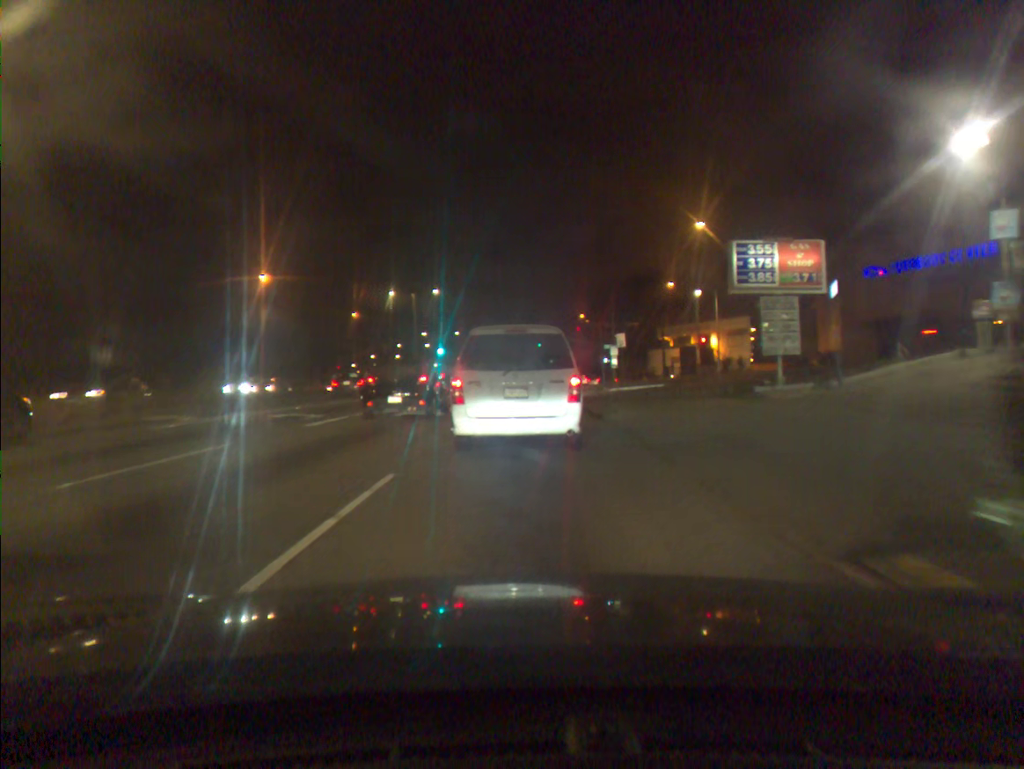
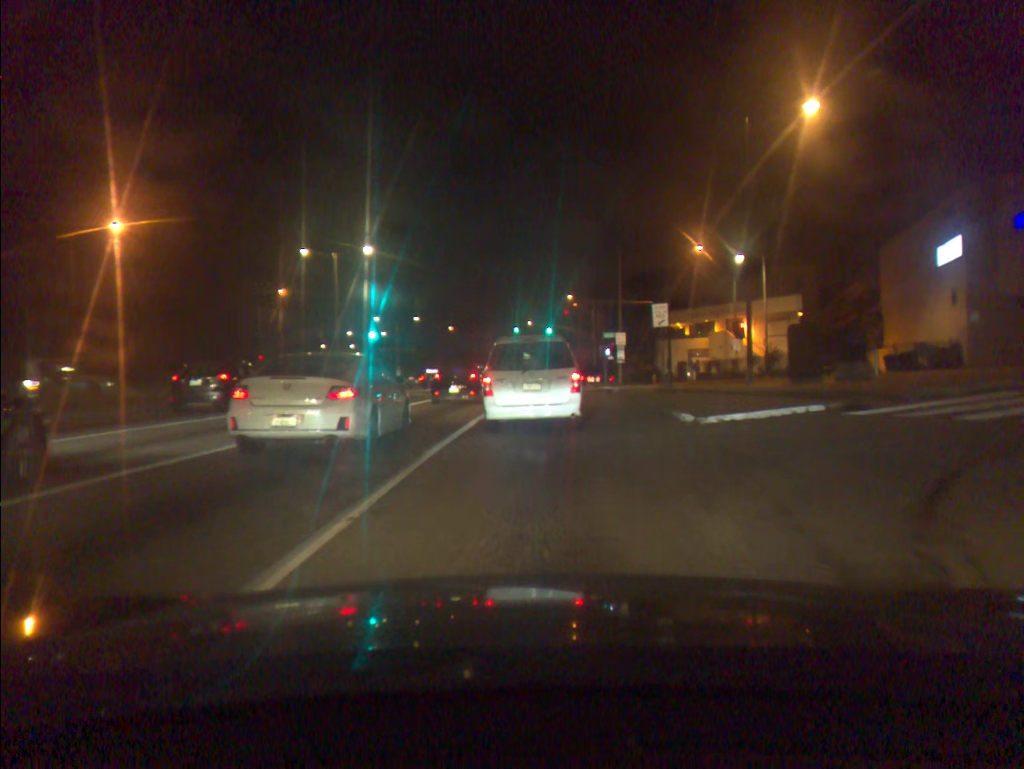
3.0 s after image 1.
(+0.3, +22.6) m; +2°
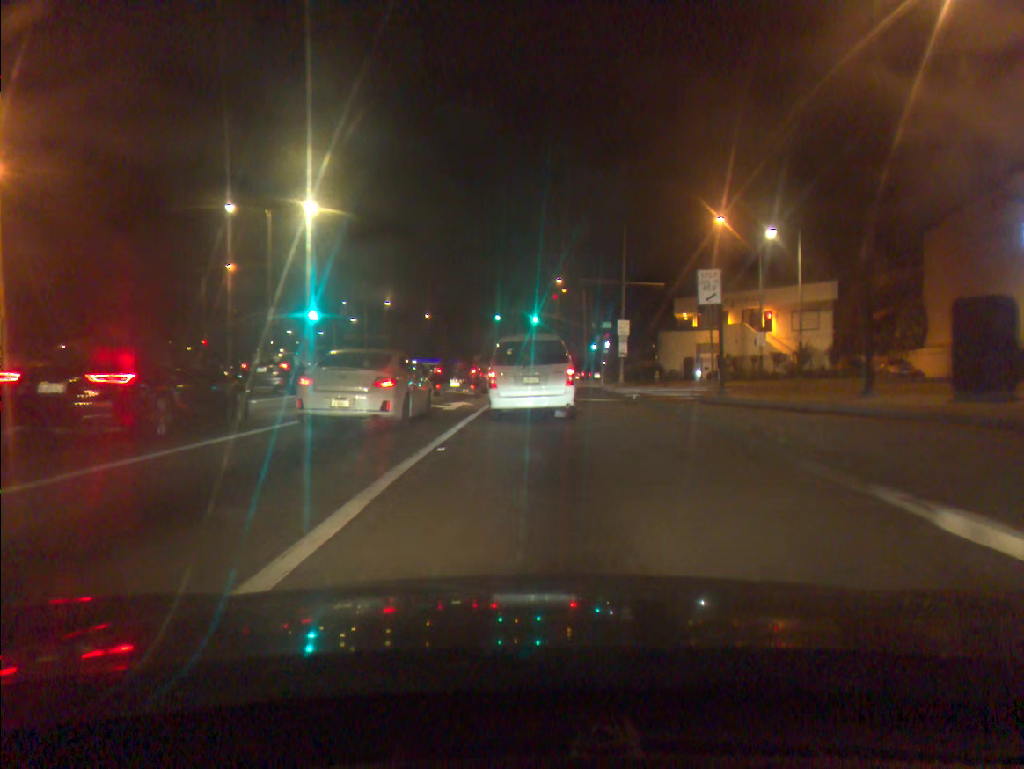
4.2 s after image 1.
(+0.1, +10.3) m; +1°
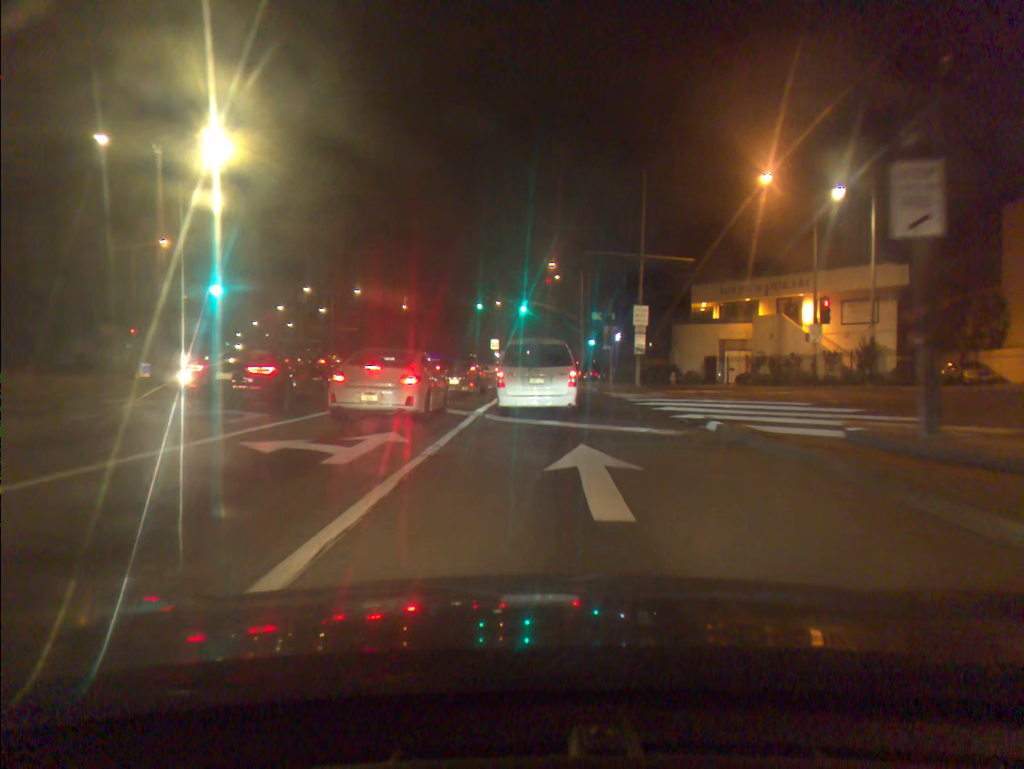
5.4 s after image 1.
(+0.1, +11.2) m; +1°
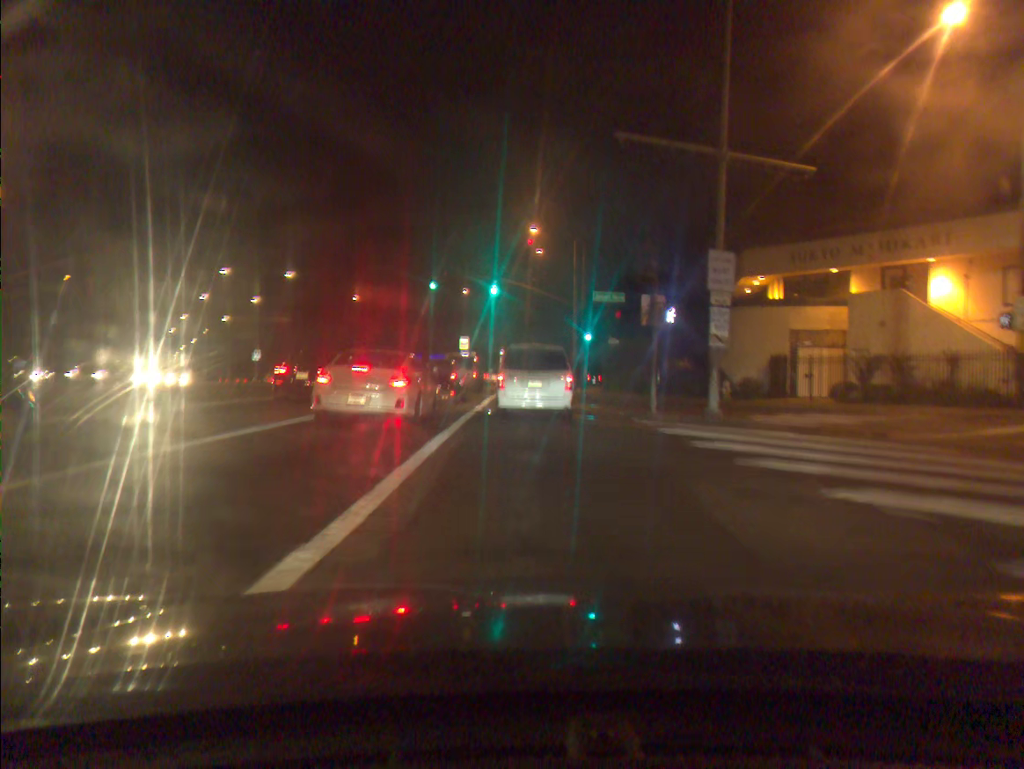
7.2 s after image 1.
(+0.3, +17.8) m; +2°
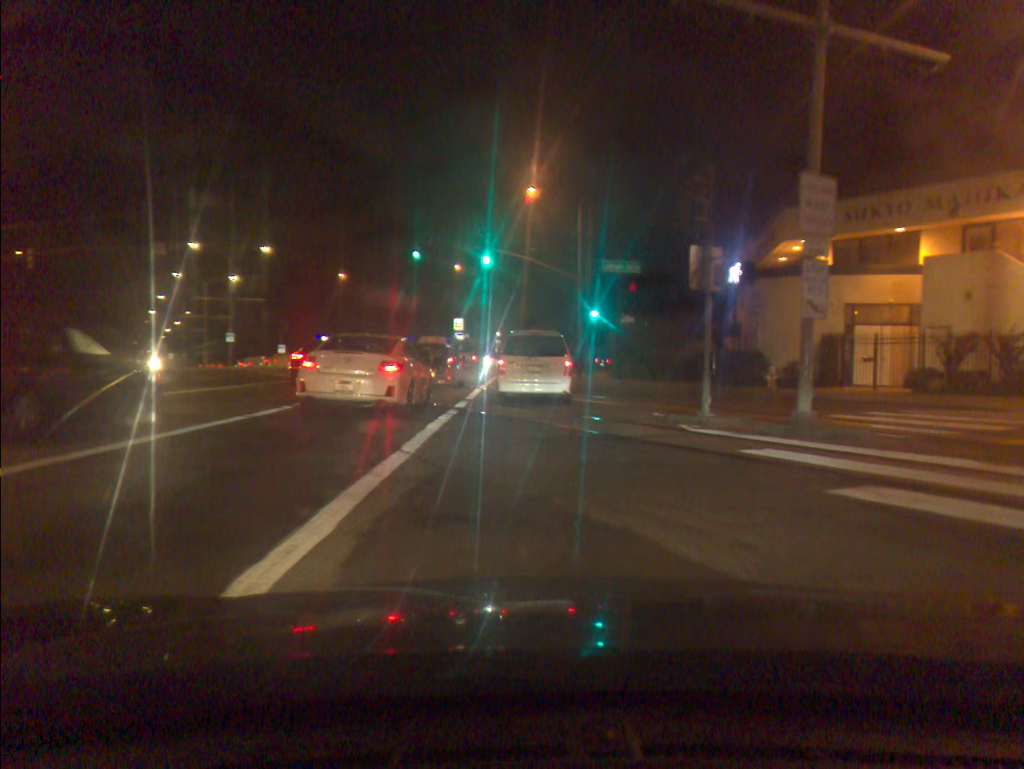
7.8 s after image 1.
(0.0, +5.9) m; 0°
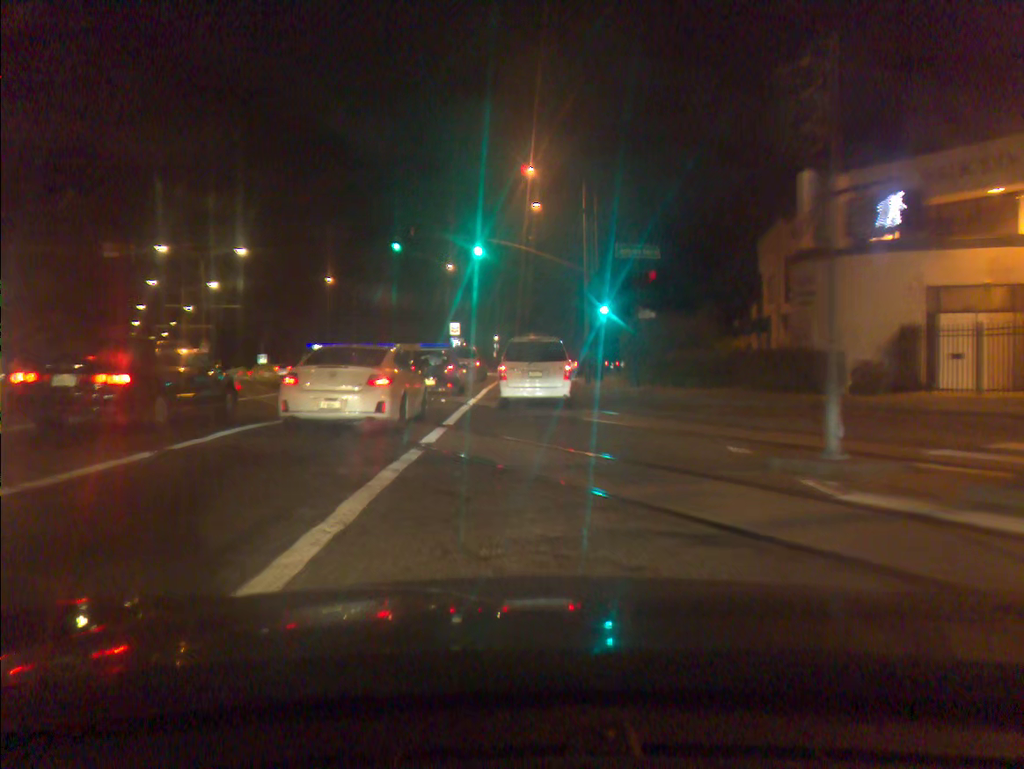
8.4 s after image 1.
(0.0, +5.8) m; 0°
